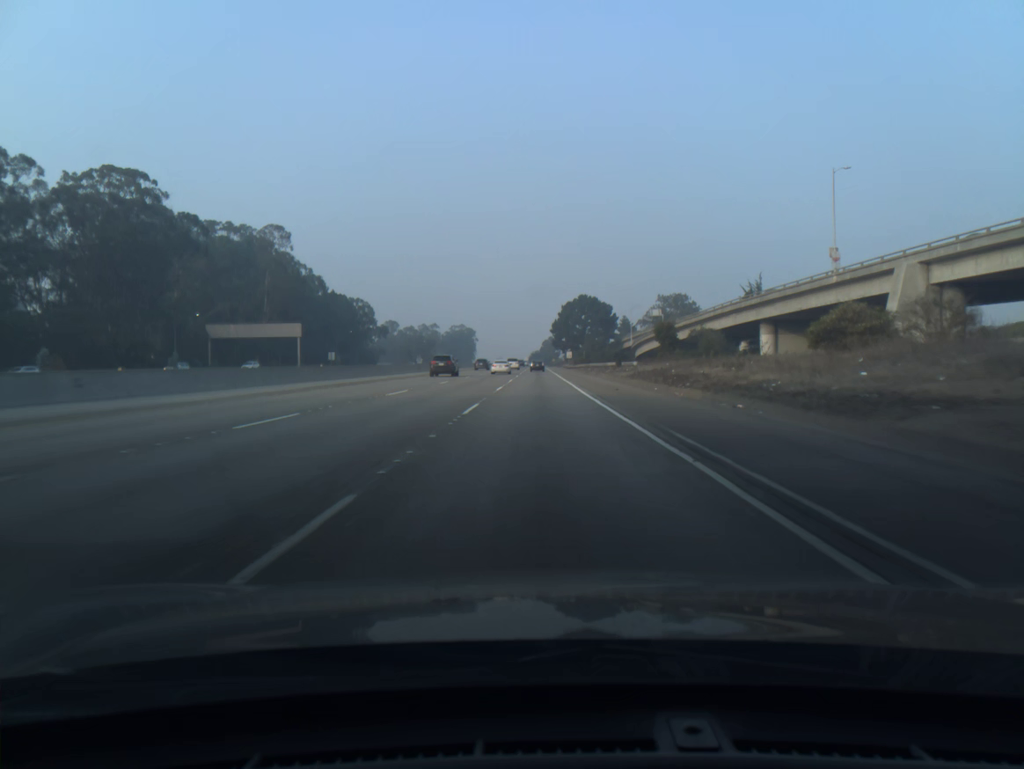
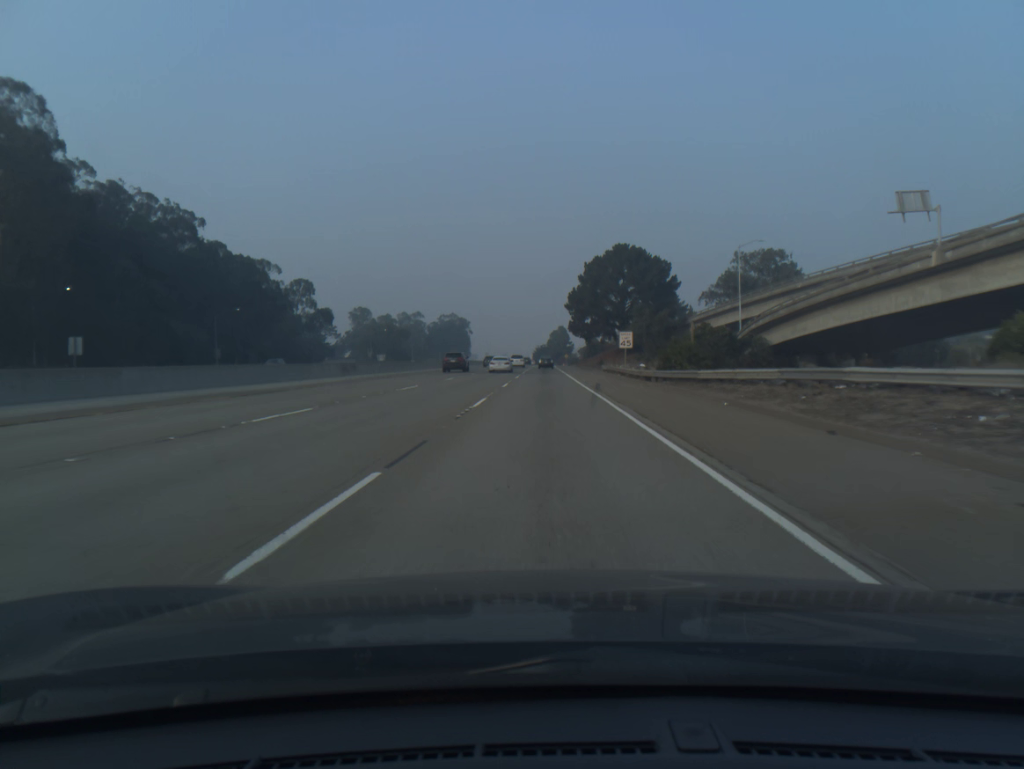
(-0.2, +86.3) m; 0°
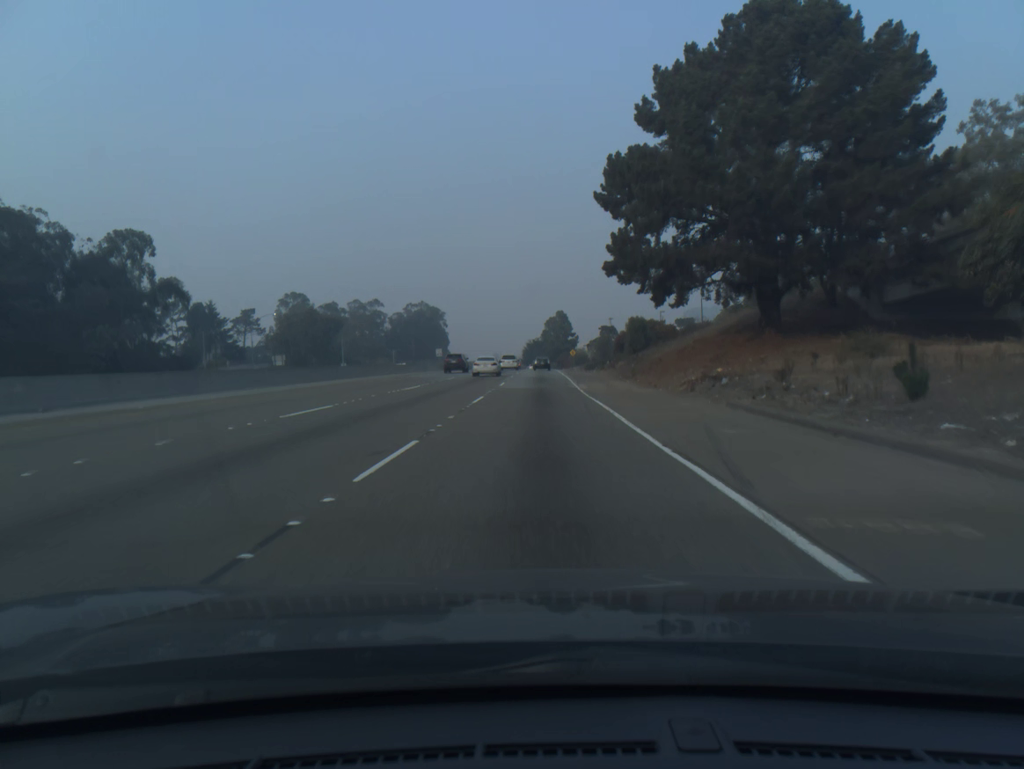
(+0.4, +85.4) m; 0°
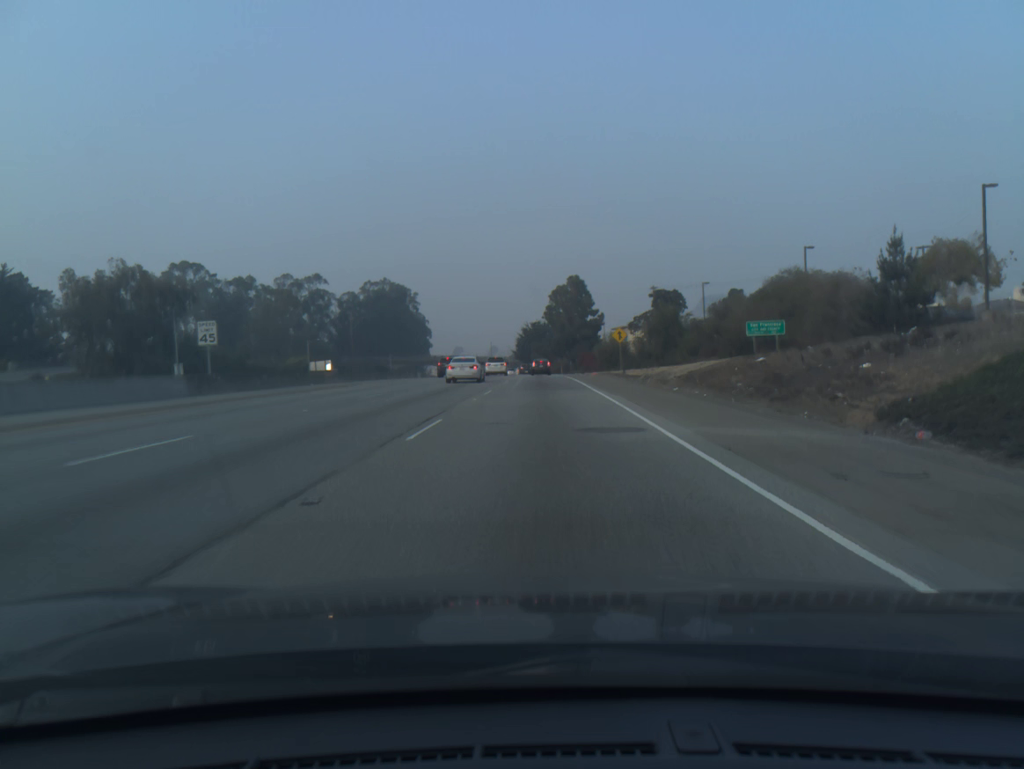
(0.0, +82.4) m; 0°
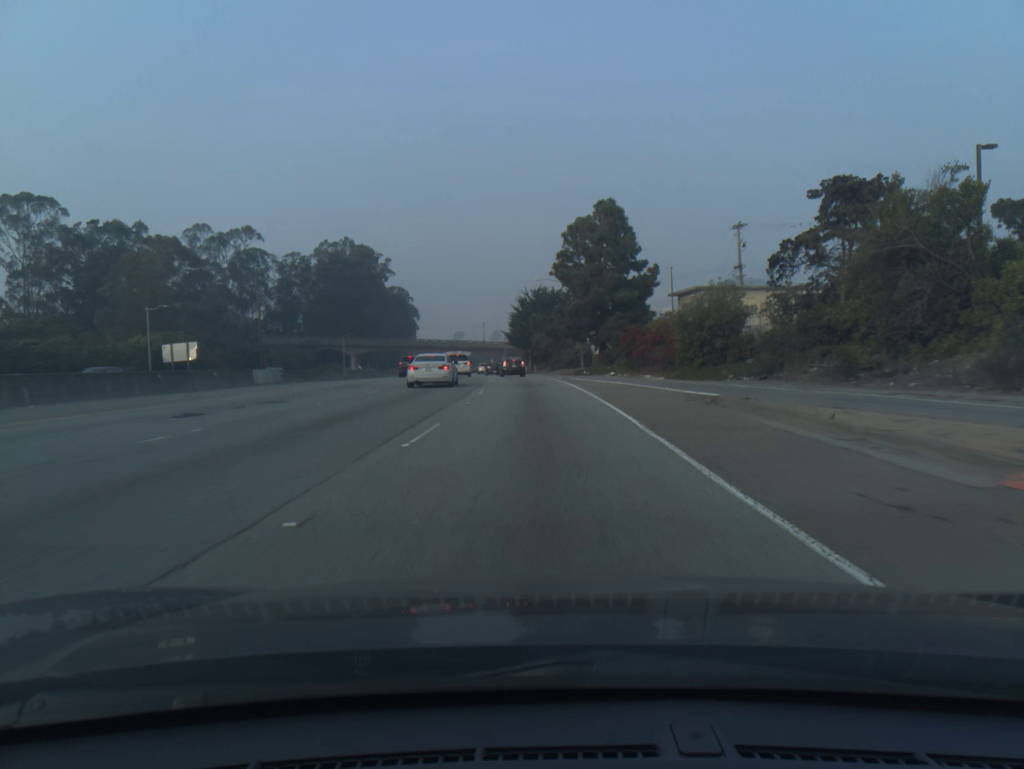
(-0.2, +59.6) m; -1°
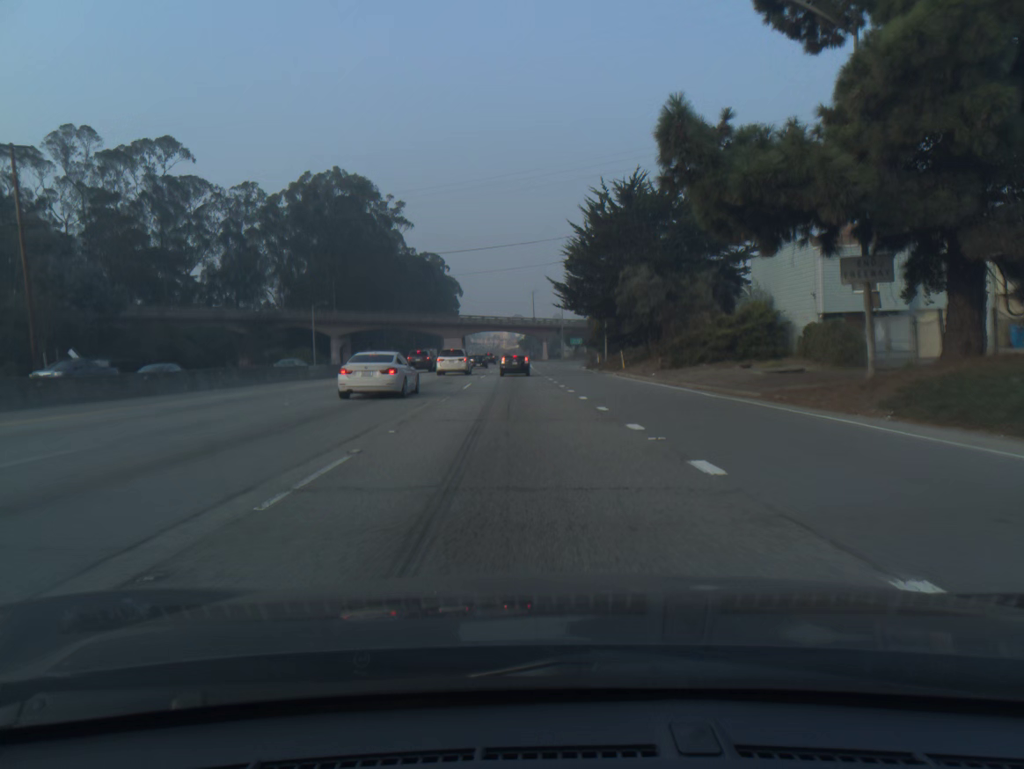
(-2.1, +63.2) m; -5°
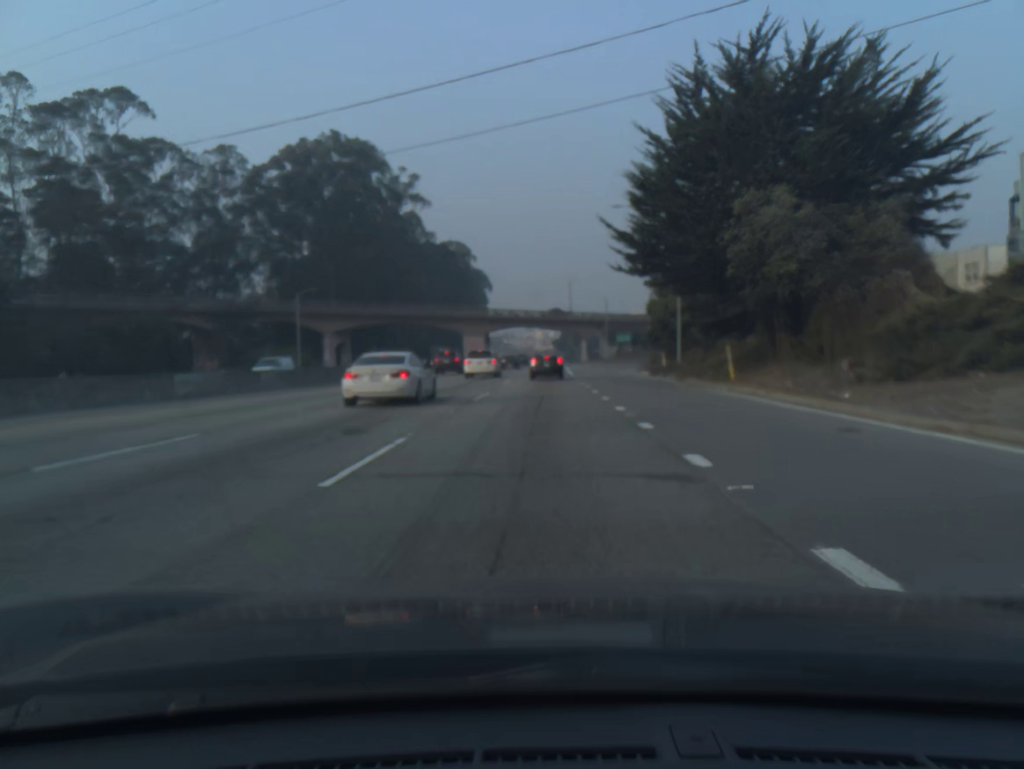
(-0.5, +21.9) m; -3°
